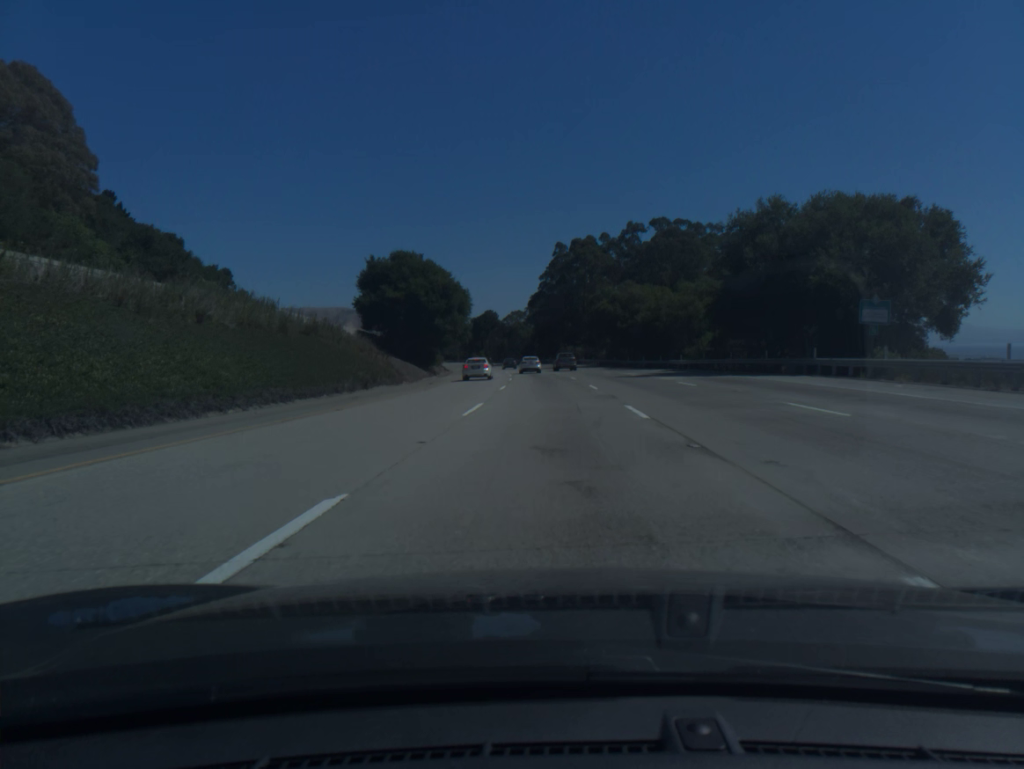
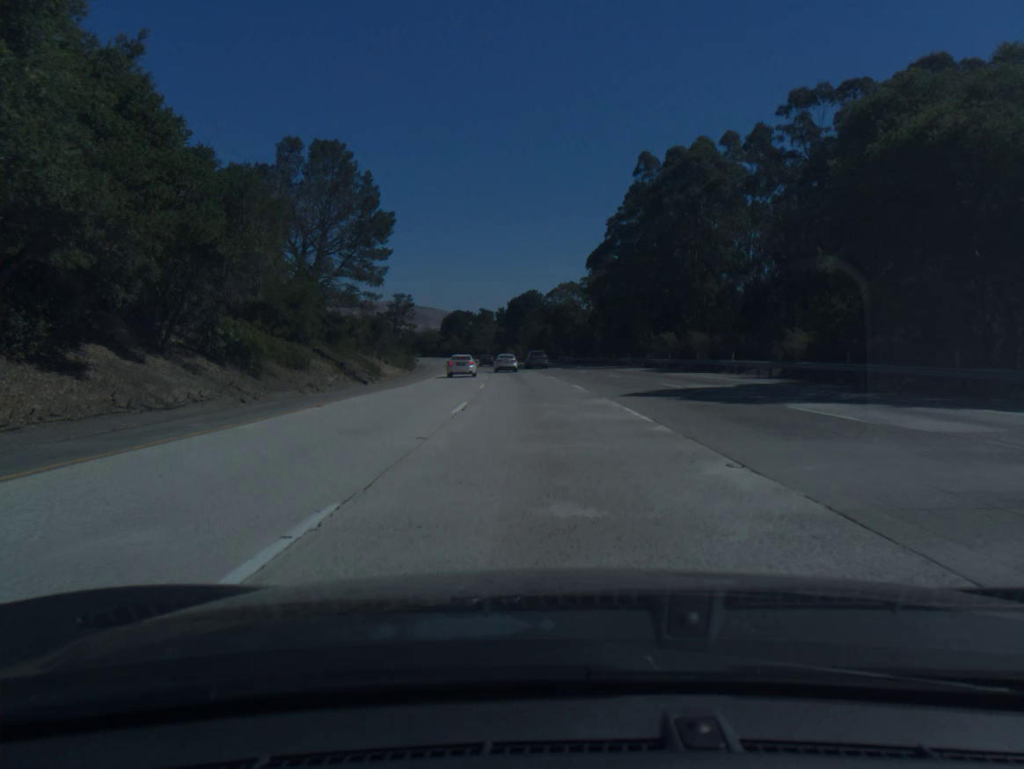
(-1.7, +73.8) m; -4°
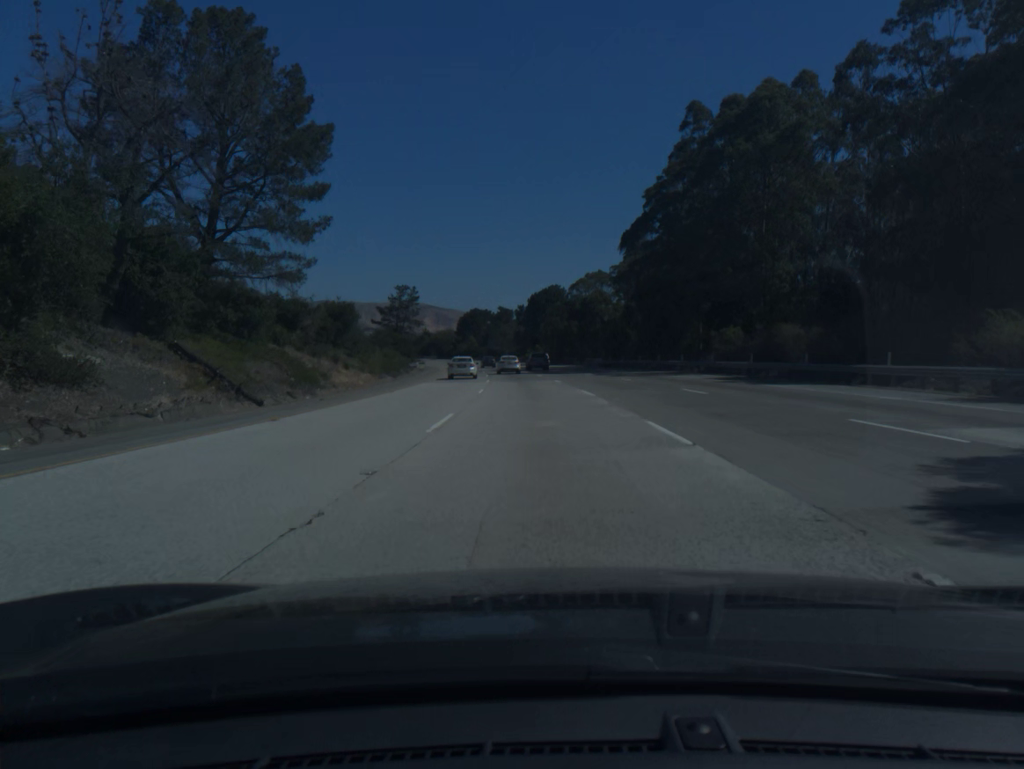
(-0.3, +18.3) m; -2°
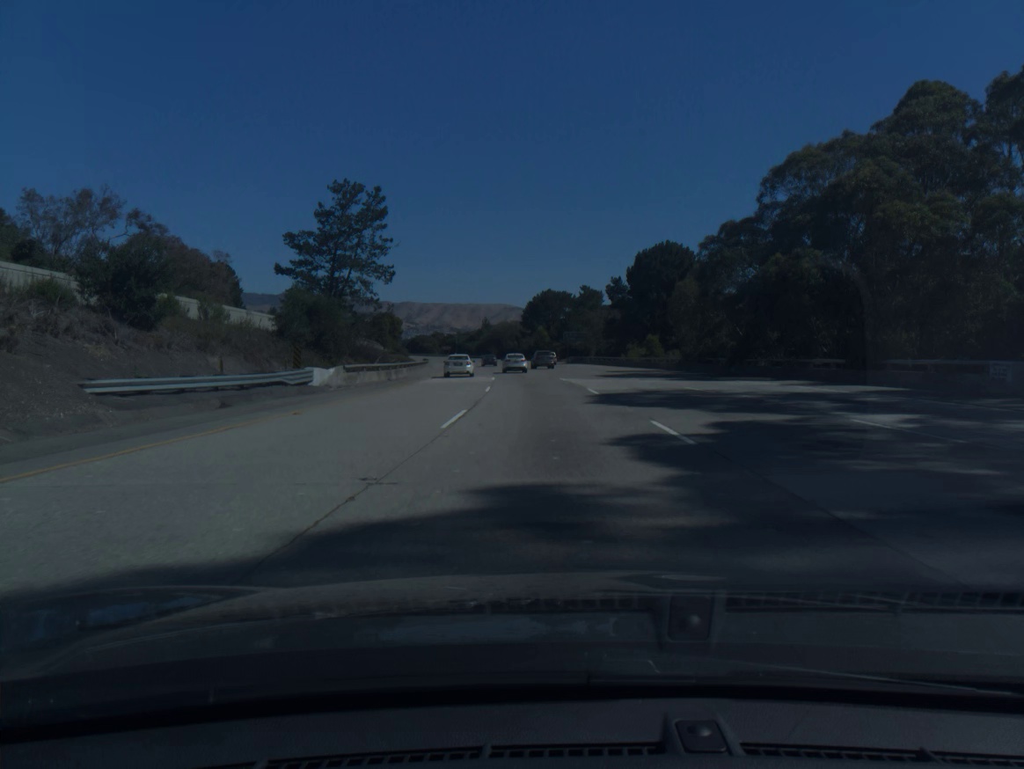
(-4.1, +72.5) m; -6°
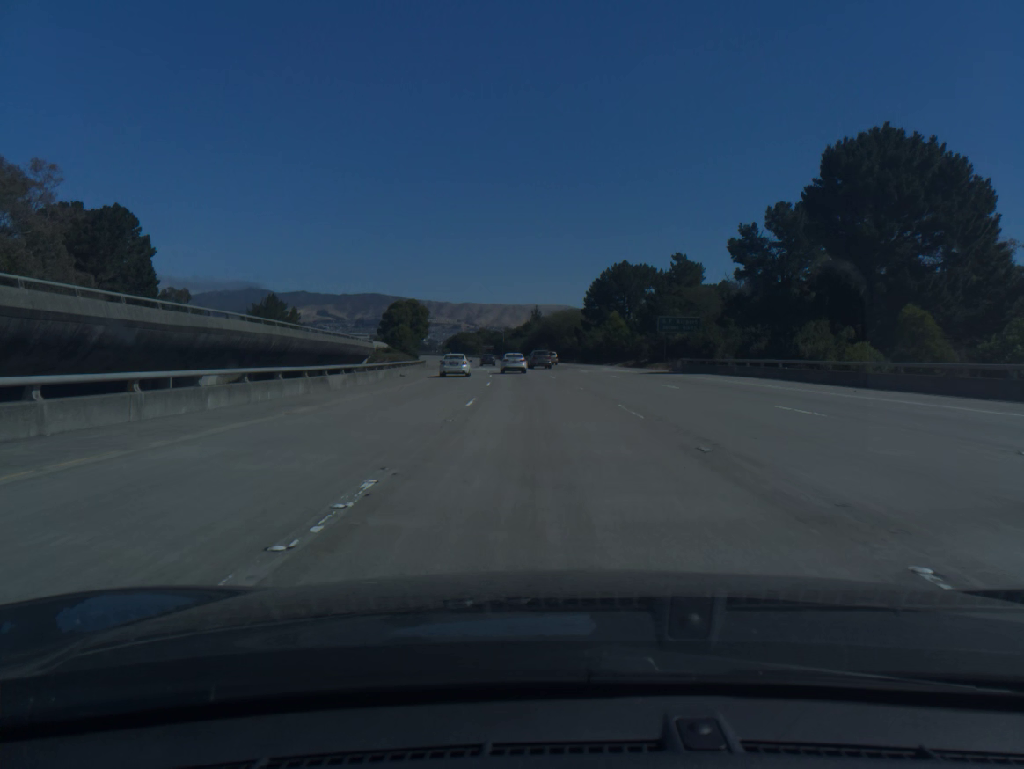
(-1.9, +53.6) m; -4°
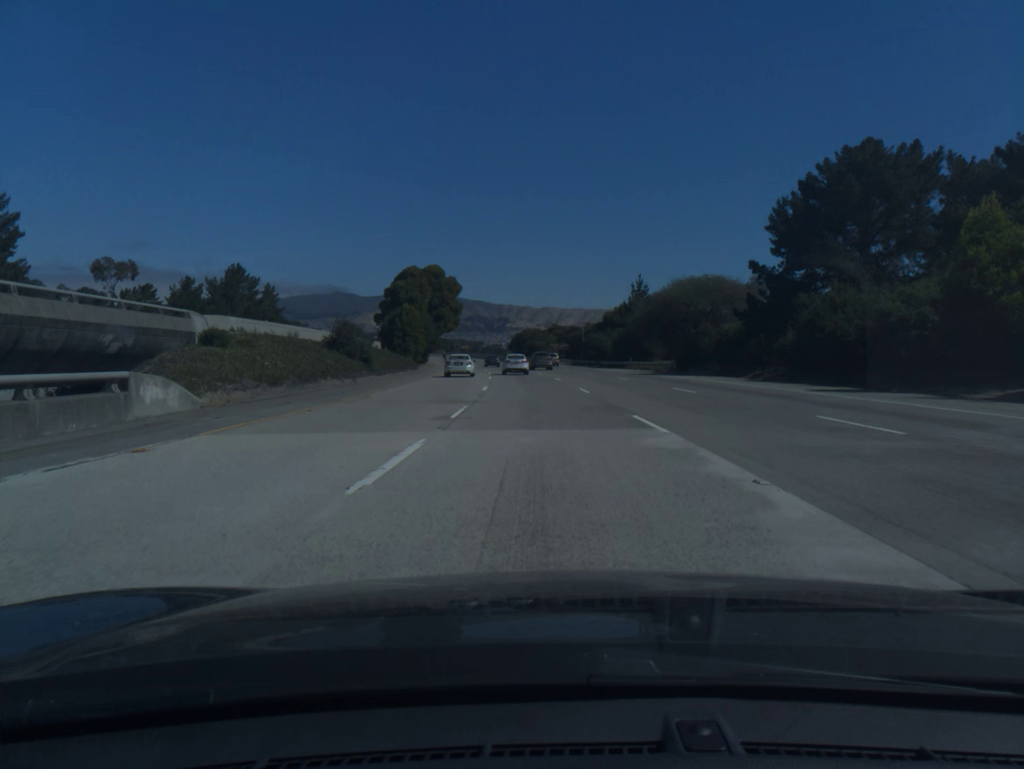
(-3.4, +70.3) m; -6°
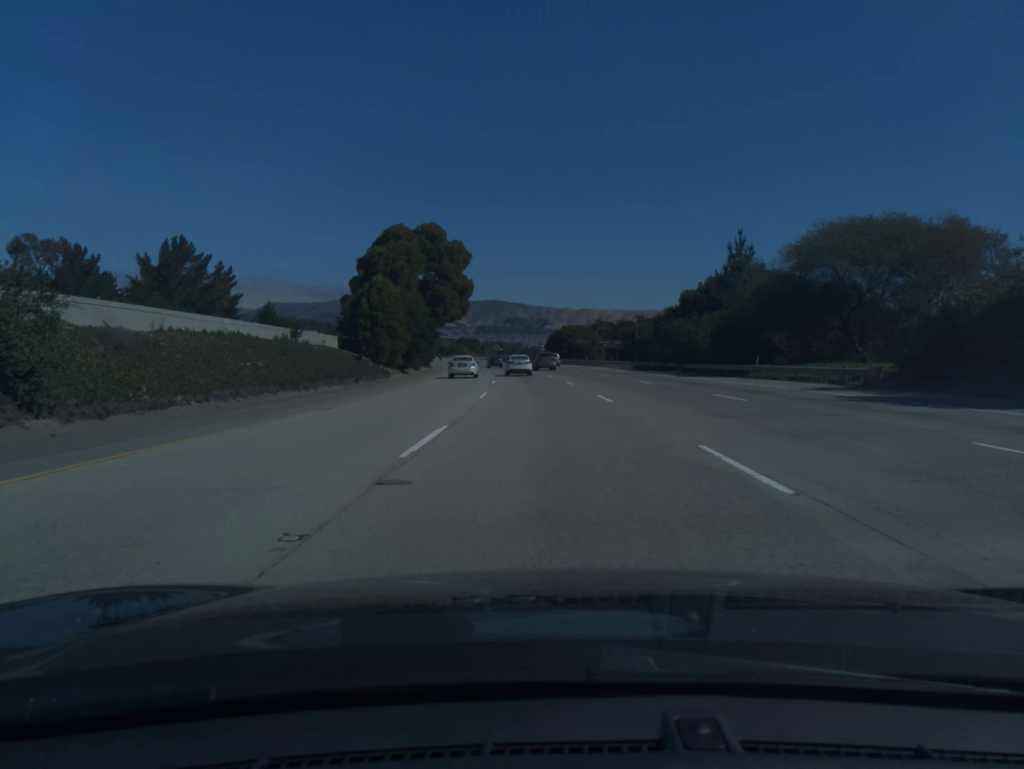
(-0.8, +34.9) m; -3°
